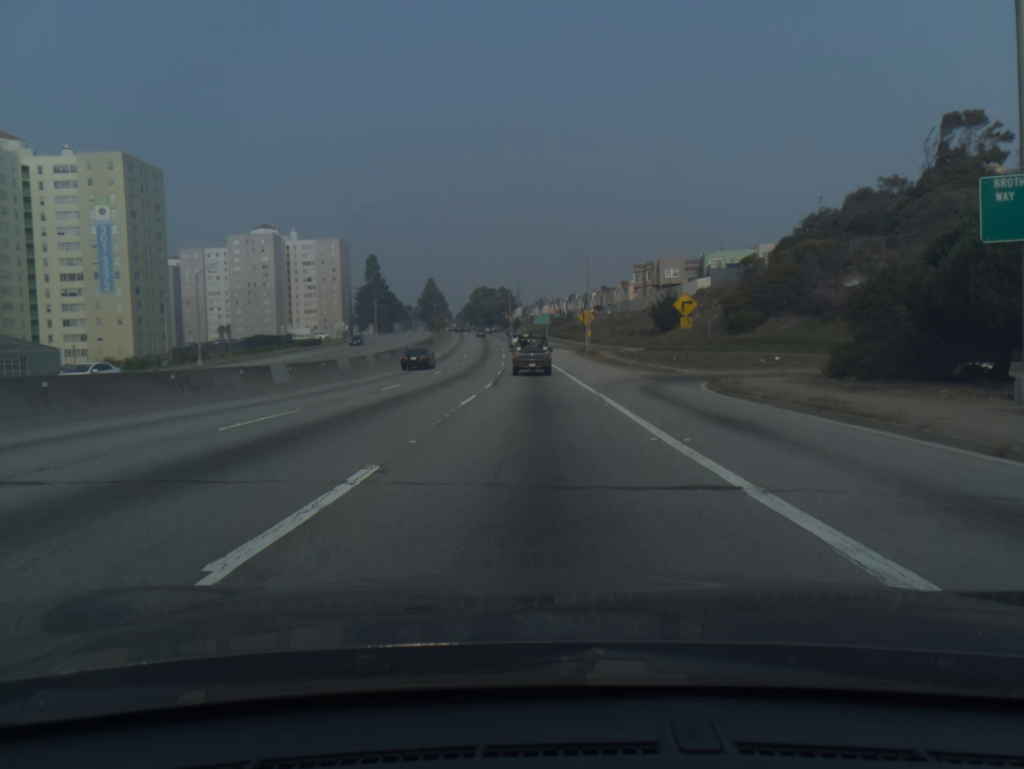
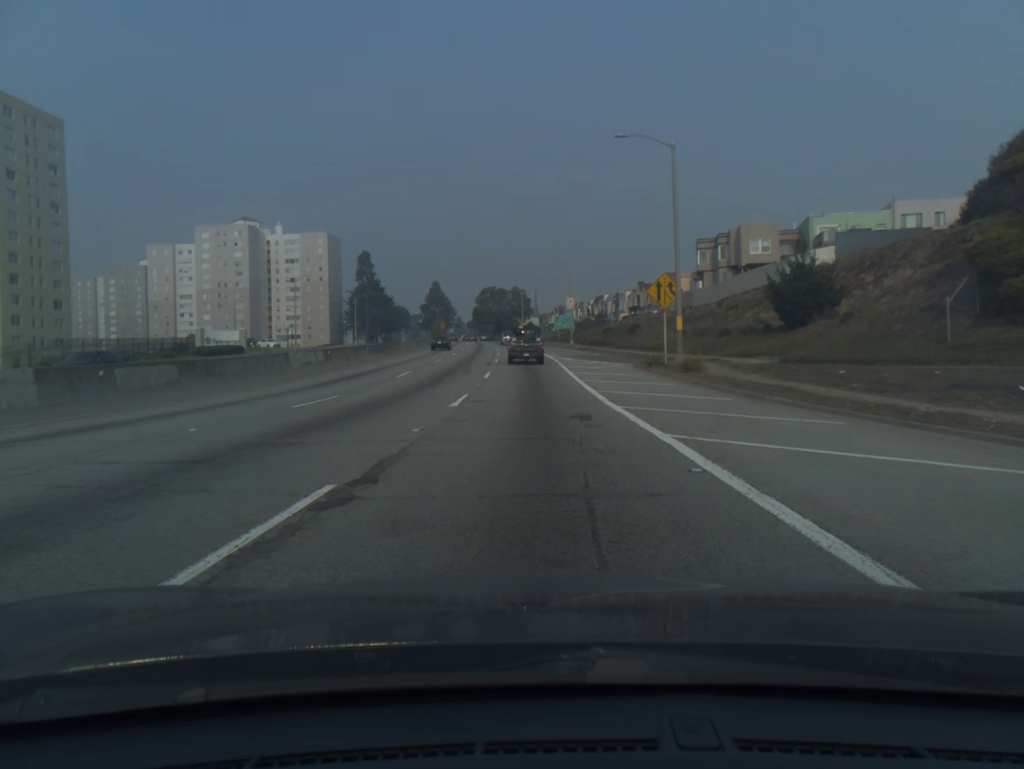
(-0.3, +40.1) m; -1°
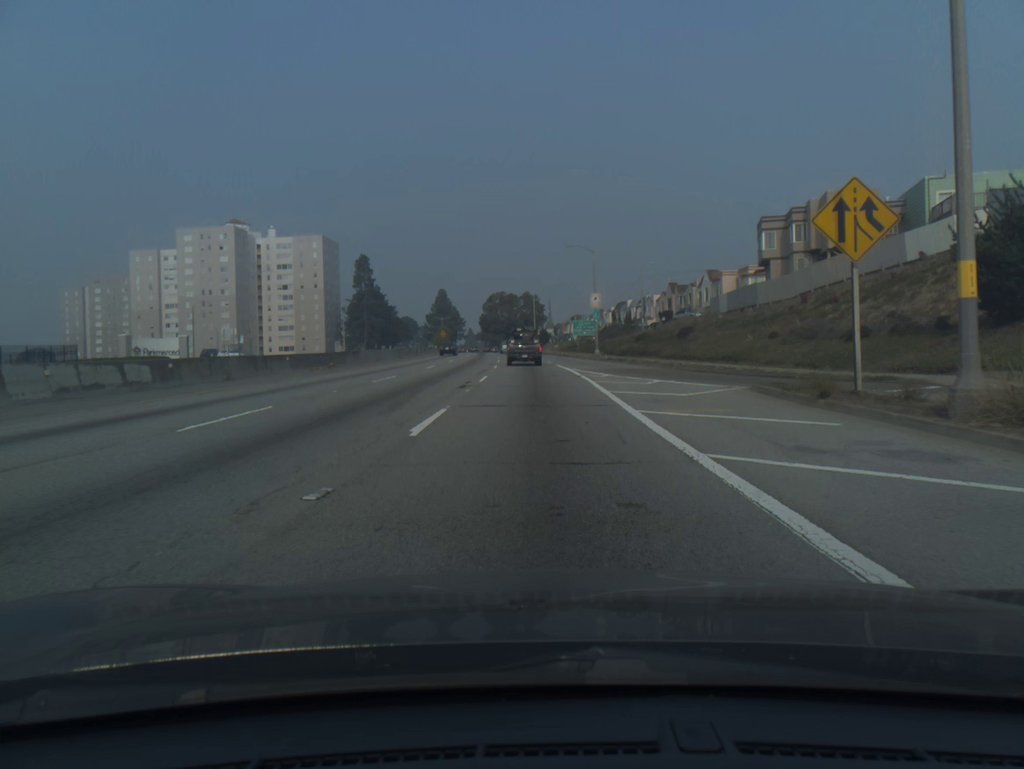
(-0.2, +20.6) m; -1°
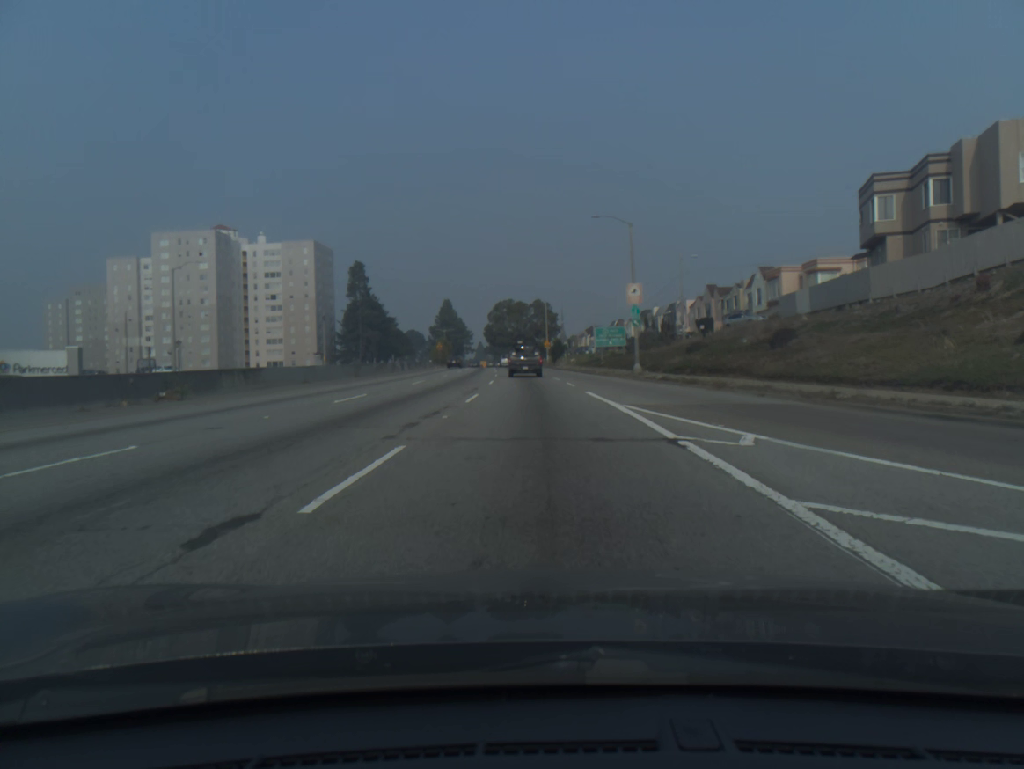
(-0.2, +20.7) m; -1°
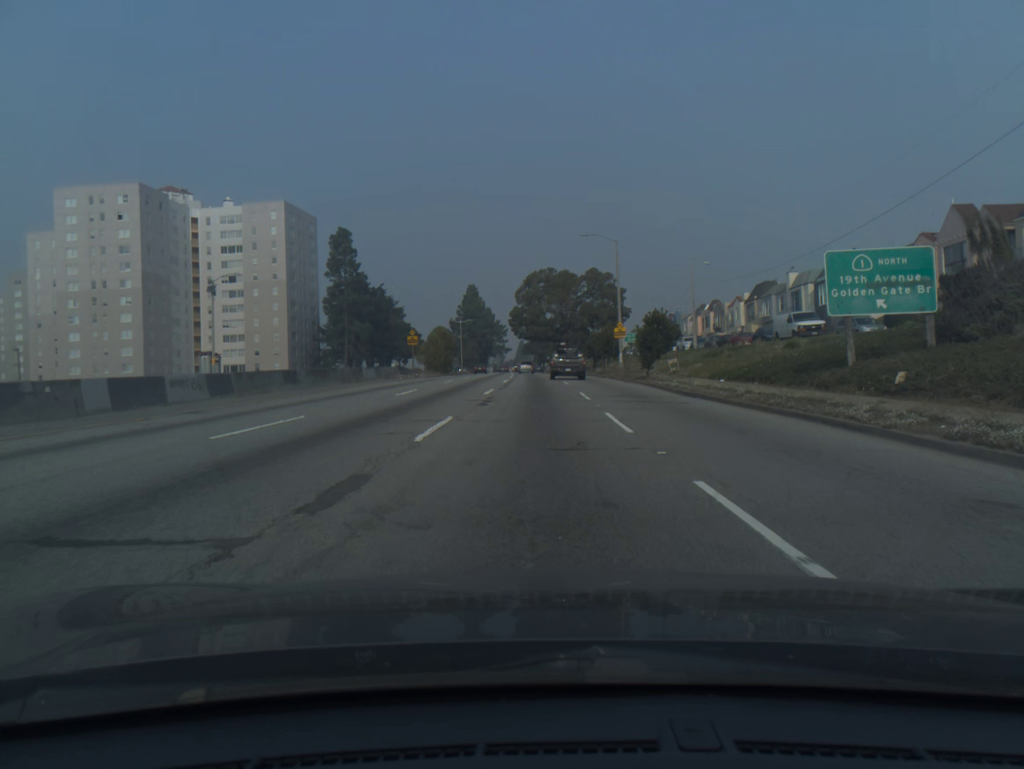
(-1.3, +53.4) m; -3°
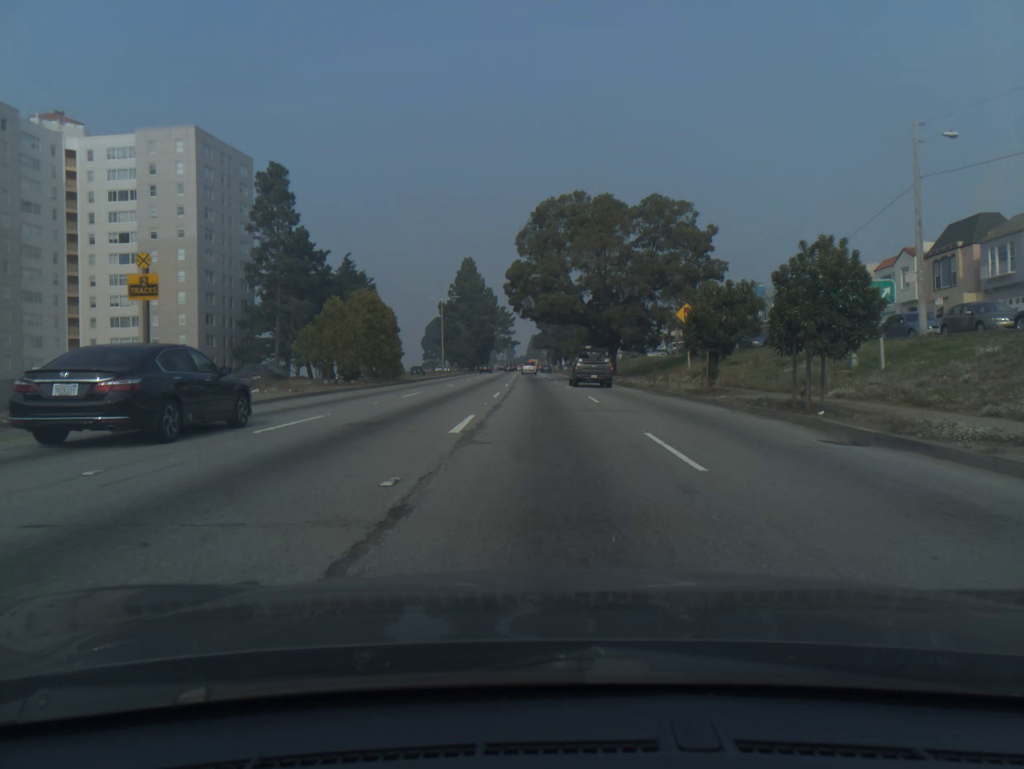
(-0.6, +43.1) m; -1°
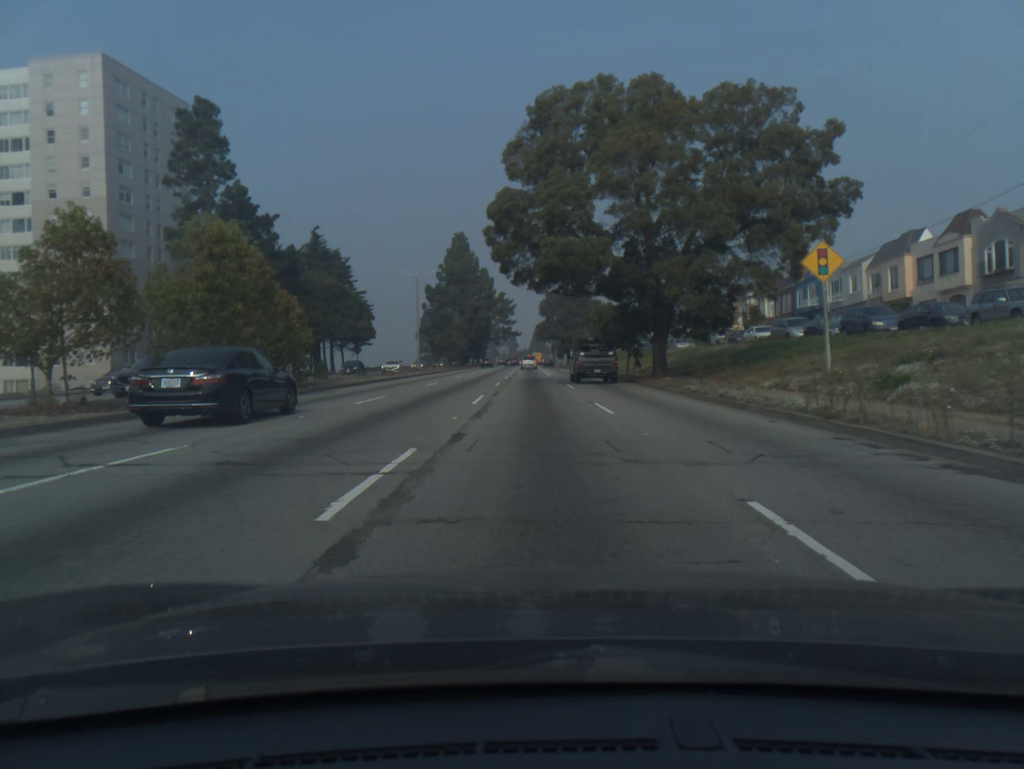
(0.0, +21.5) m; 0°
